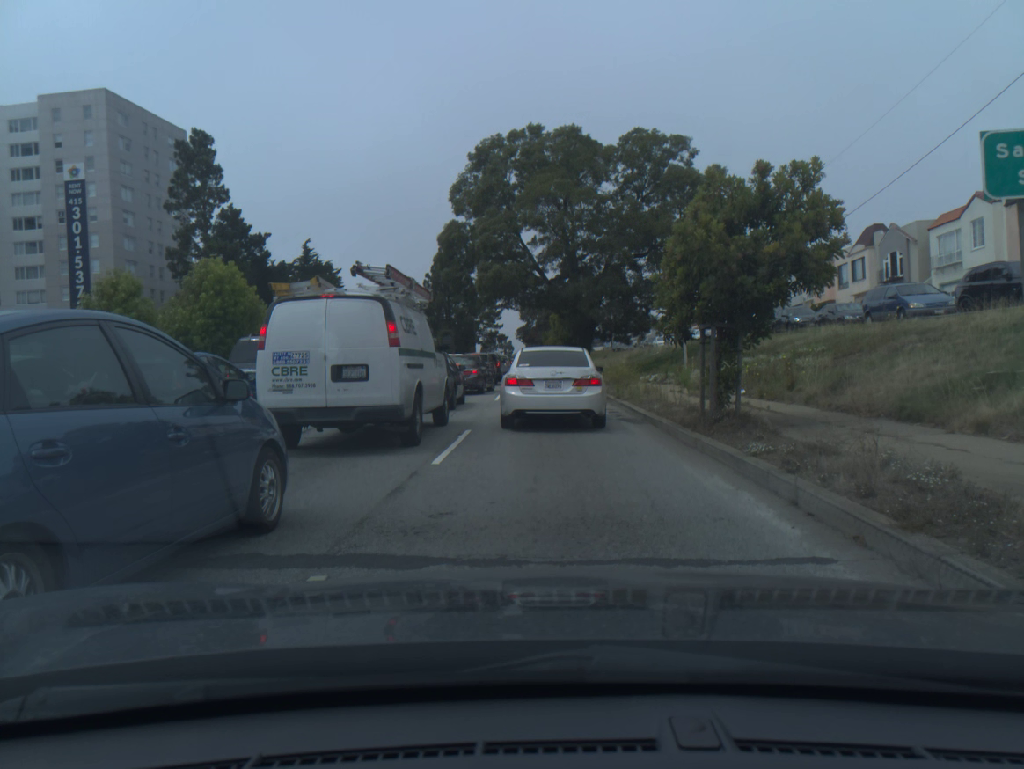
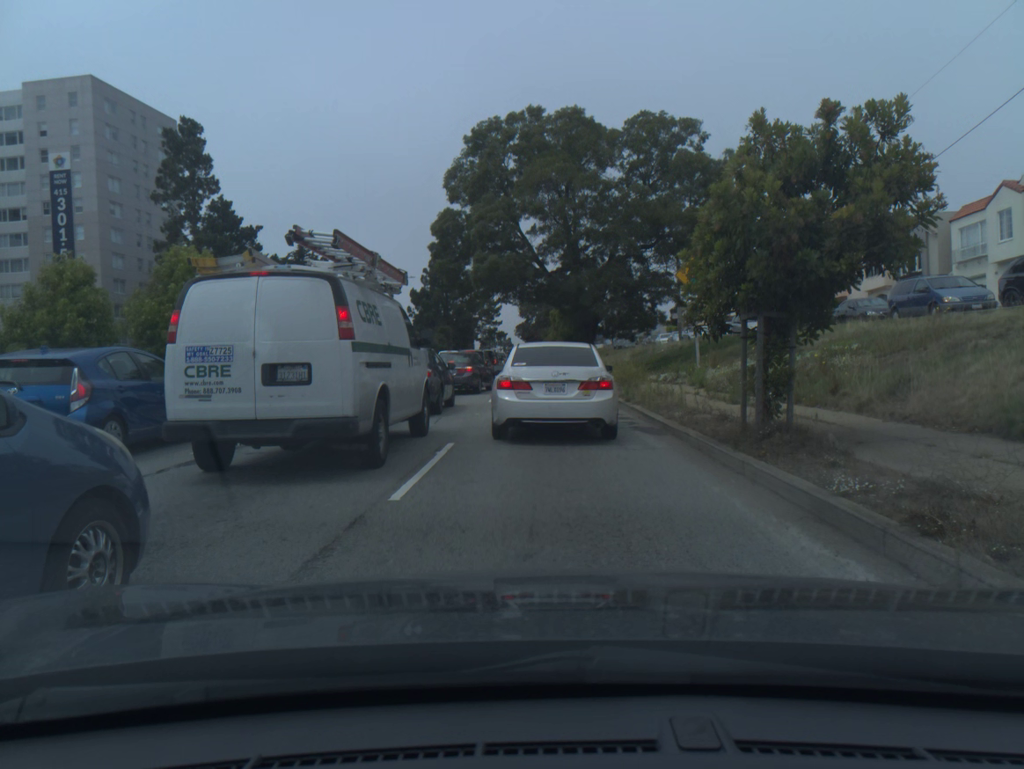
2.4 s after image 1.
(0.0, +1.0) m; 0°
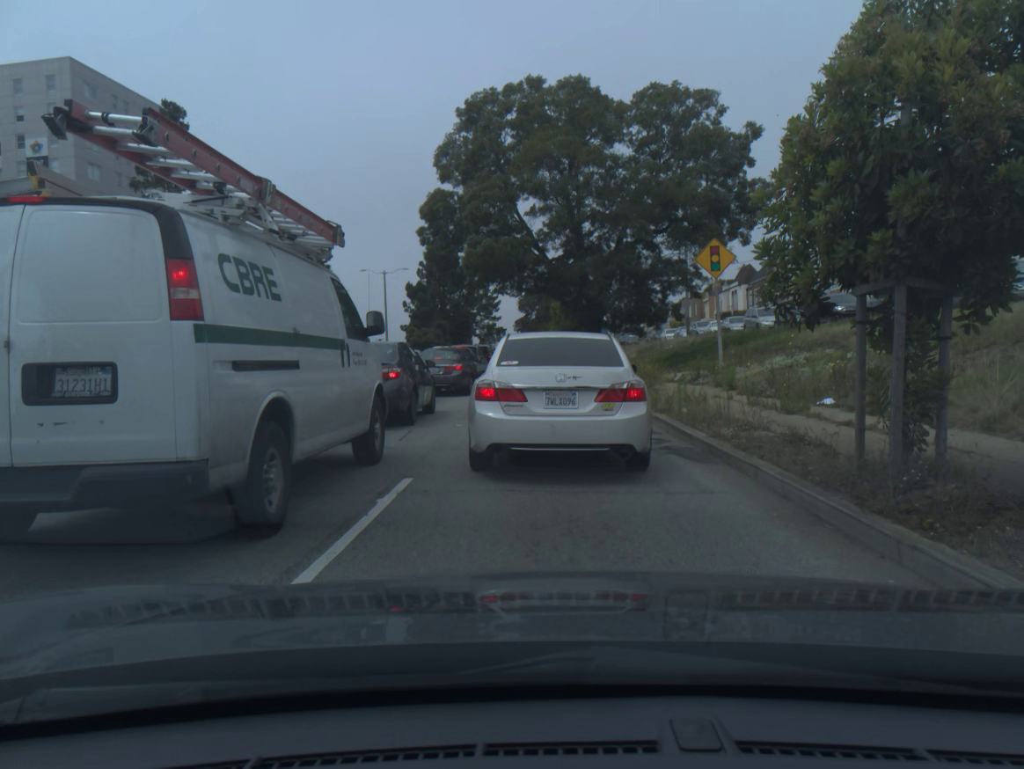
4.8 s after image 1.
(+0.1, +2.3) m; 0°
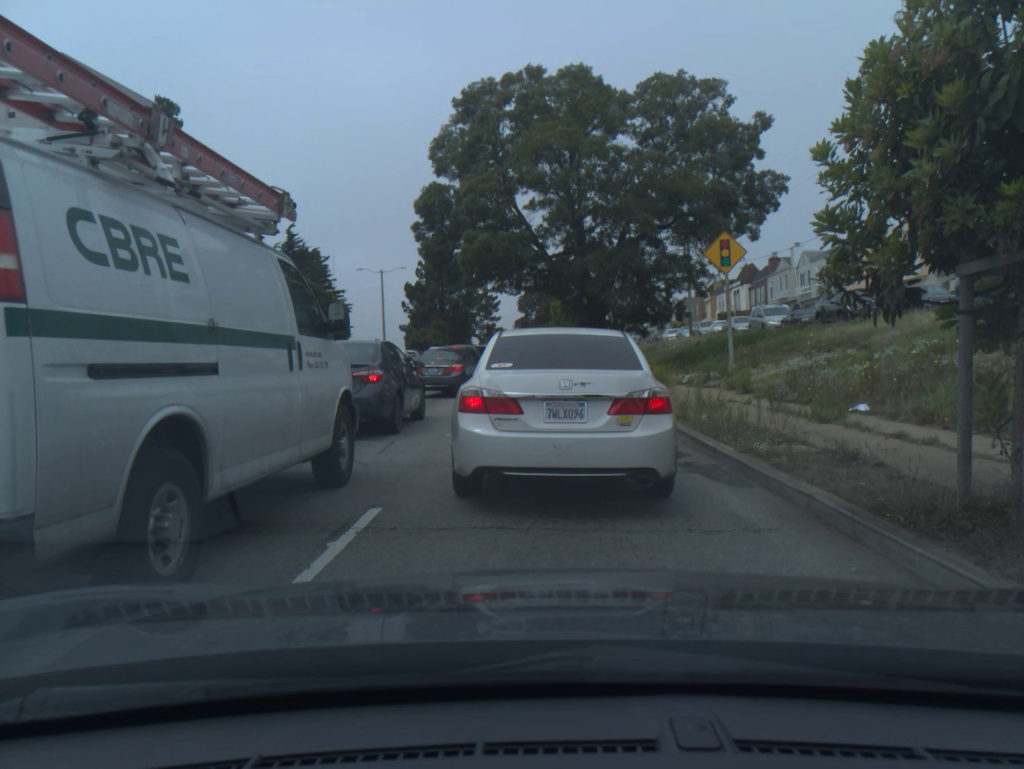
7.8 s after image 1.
(+0.1, +1.1) m; 0°
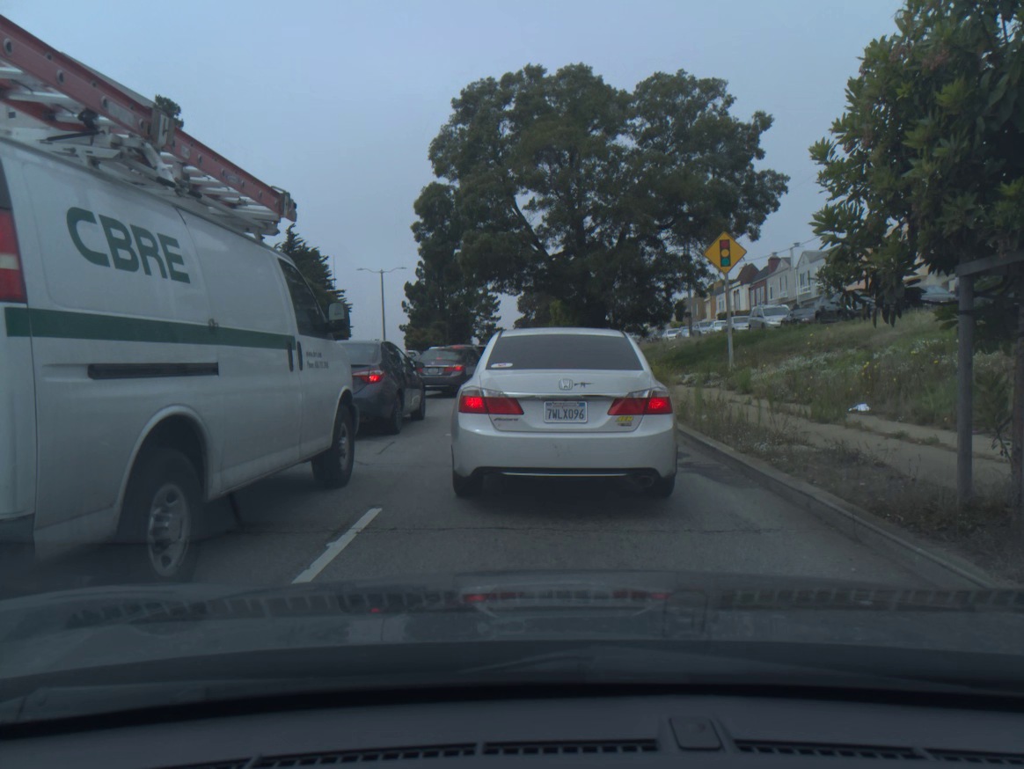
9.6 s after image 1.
(0.0, 0.0) m; 0°
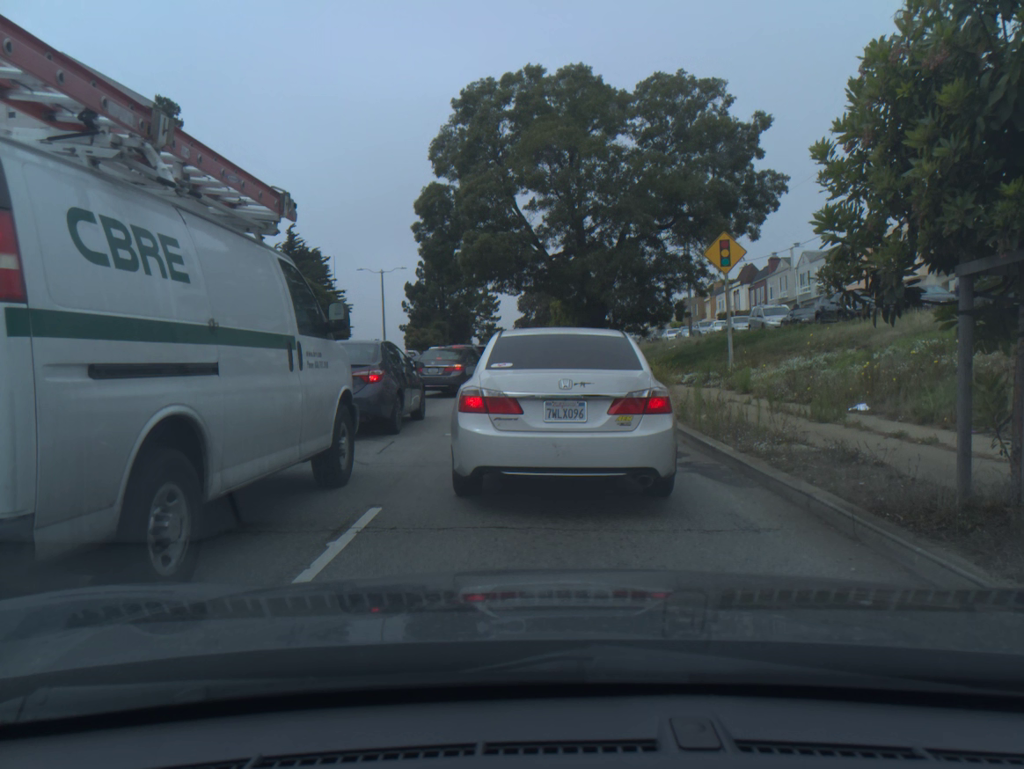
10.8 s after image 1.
(0.0, 0.0) m; 0°
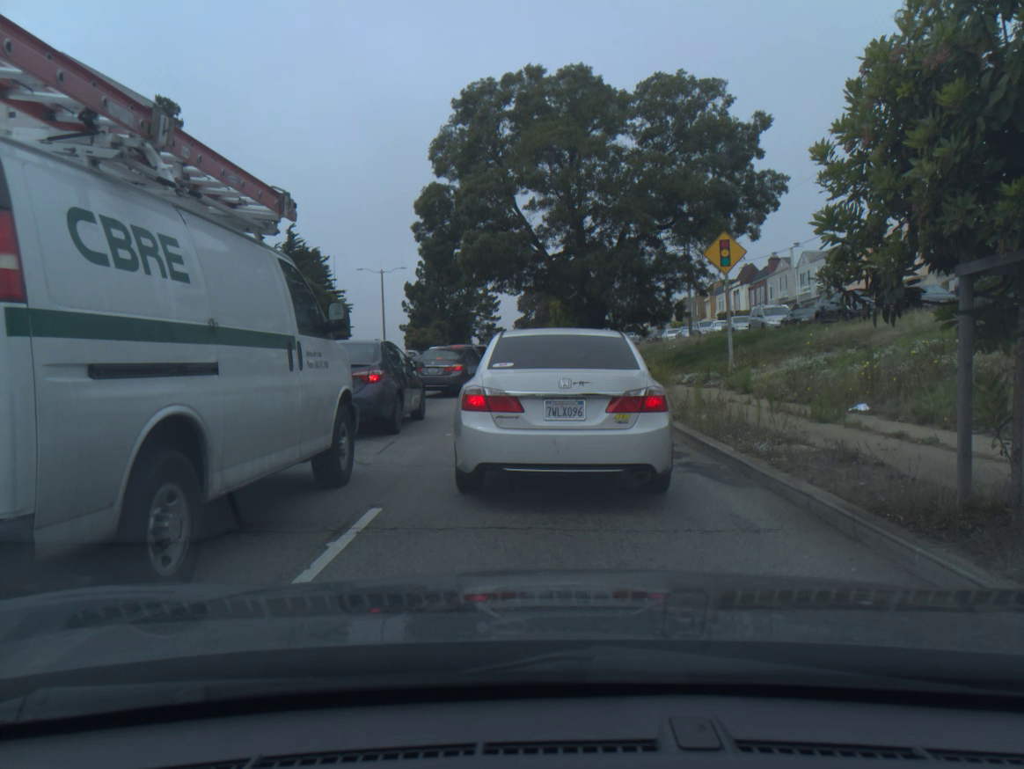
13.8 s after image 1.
(0.0, 0.0) m; 0°
